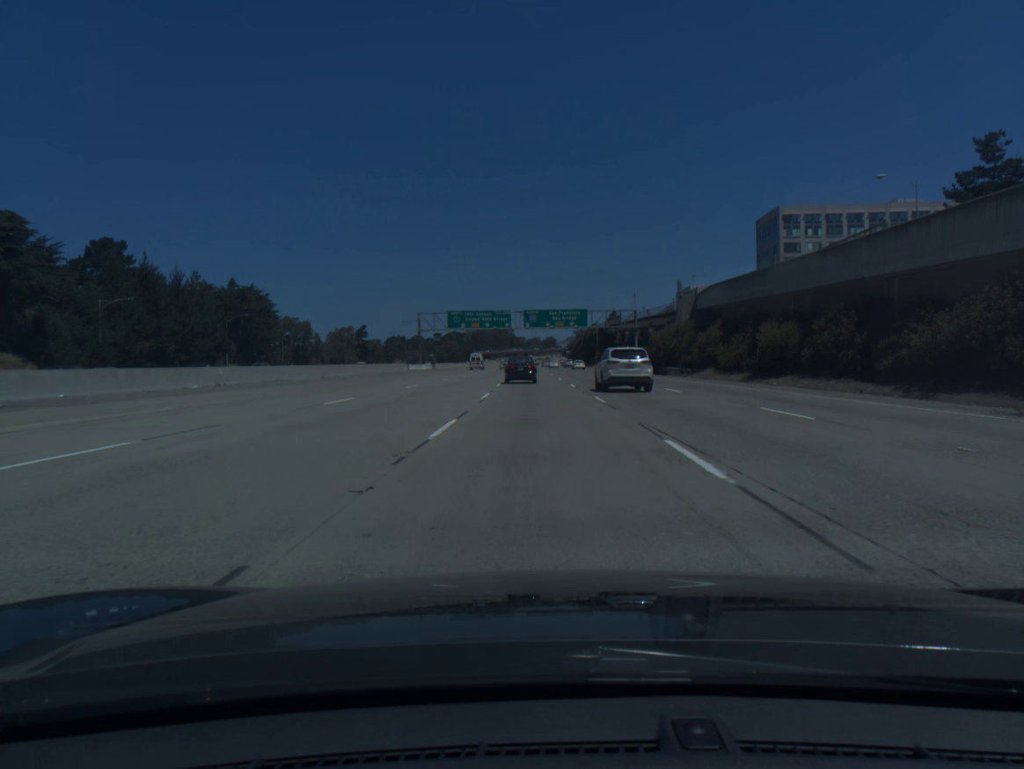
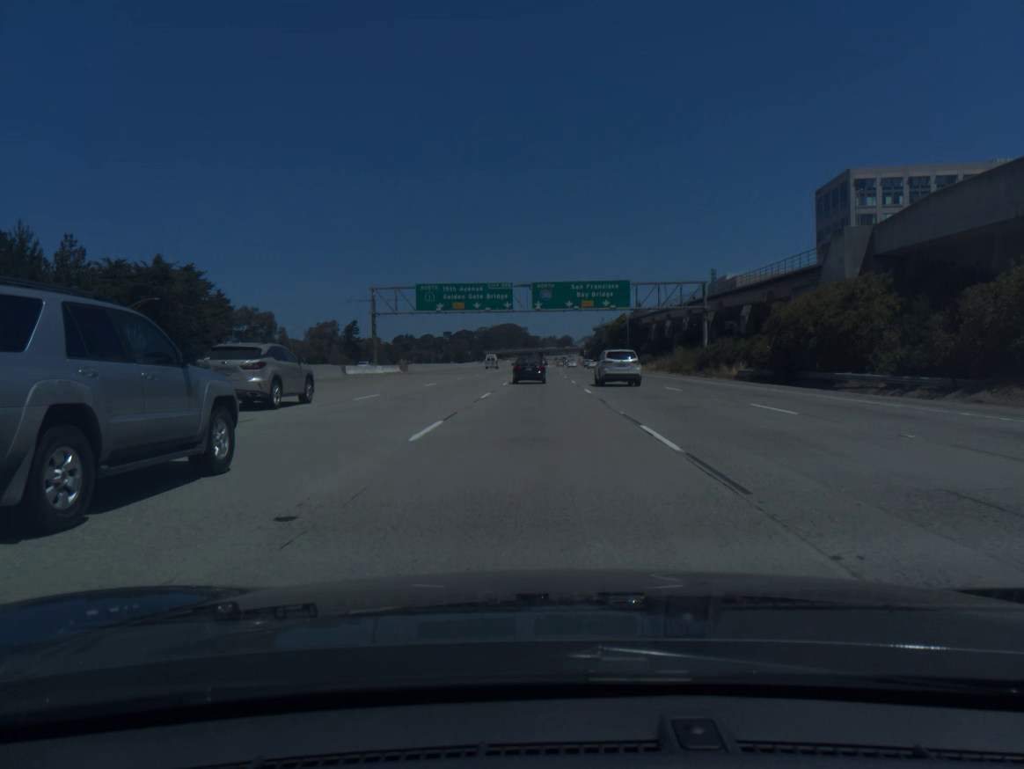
(-0.3, +41.4) m; -1°
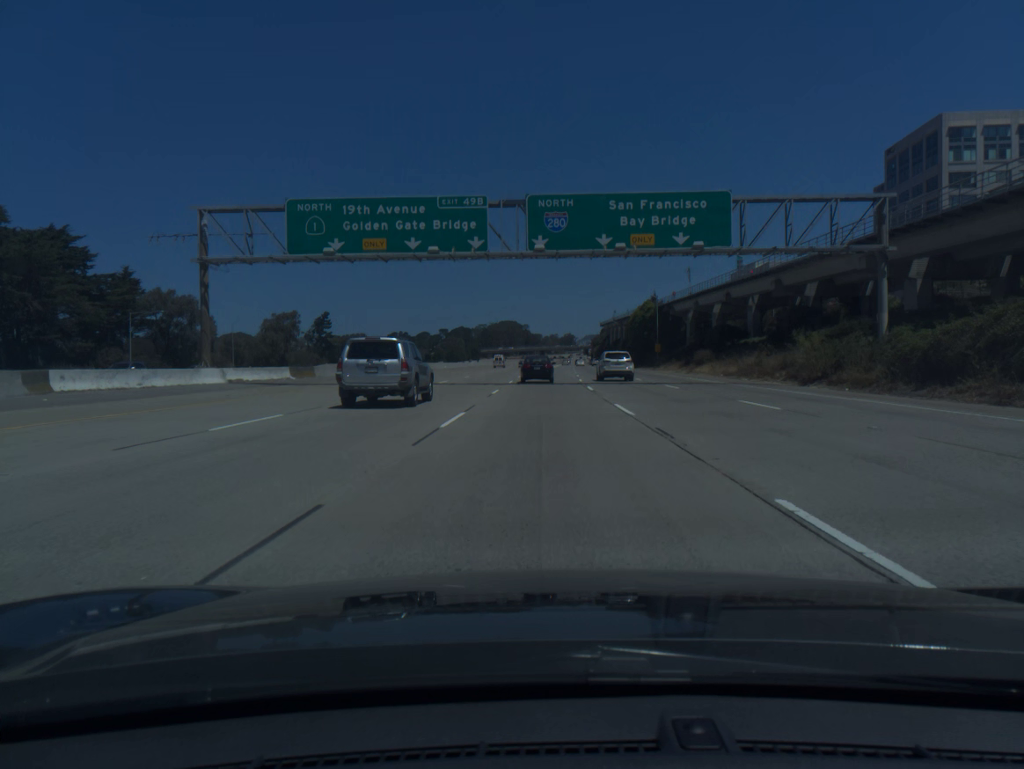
(-0.2, +40.8) m; 0°
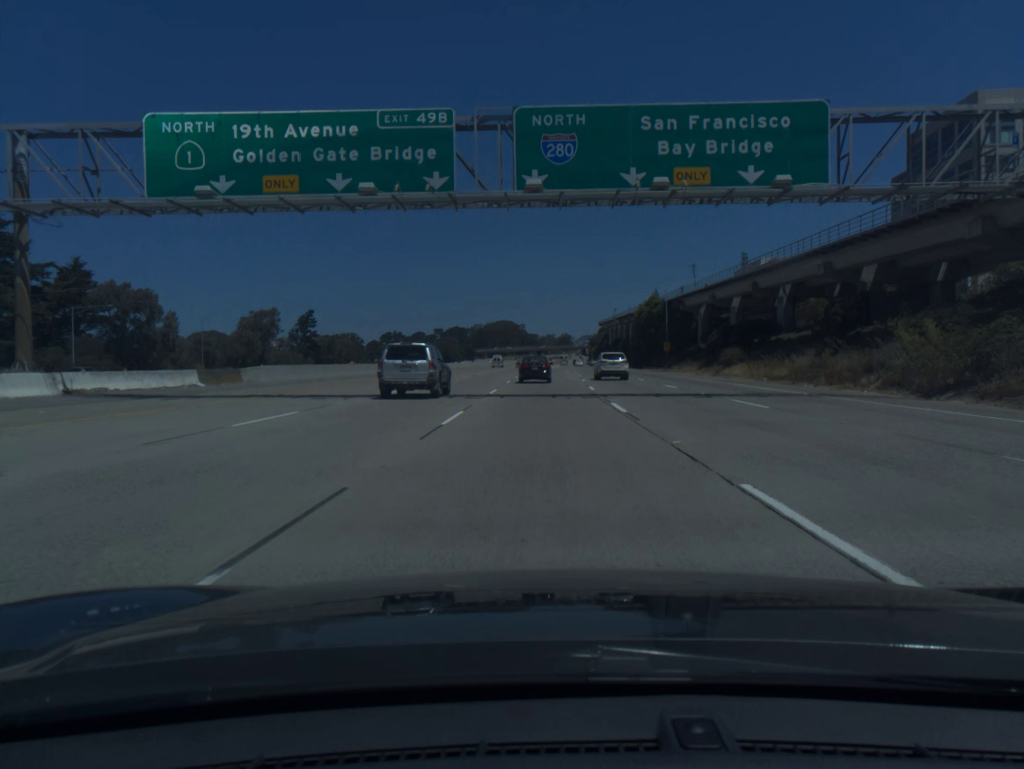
(0.0, +13.5) m; 0°
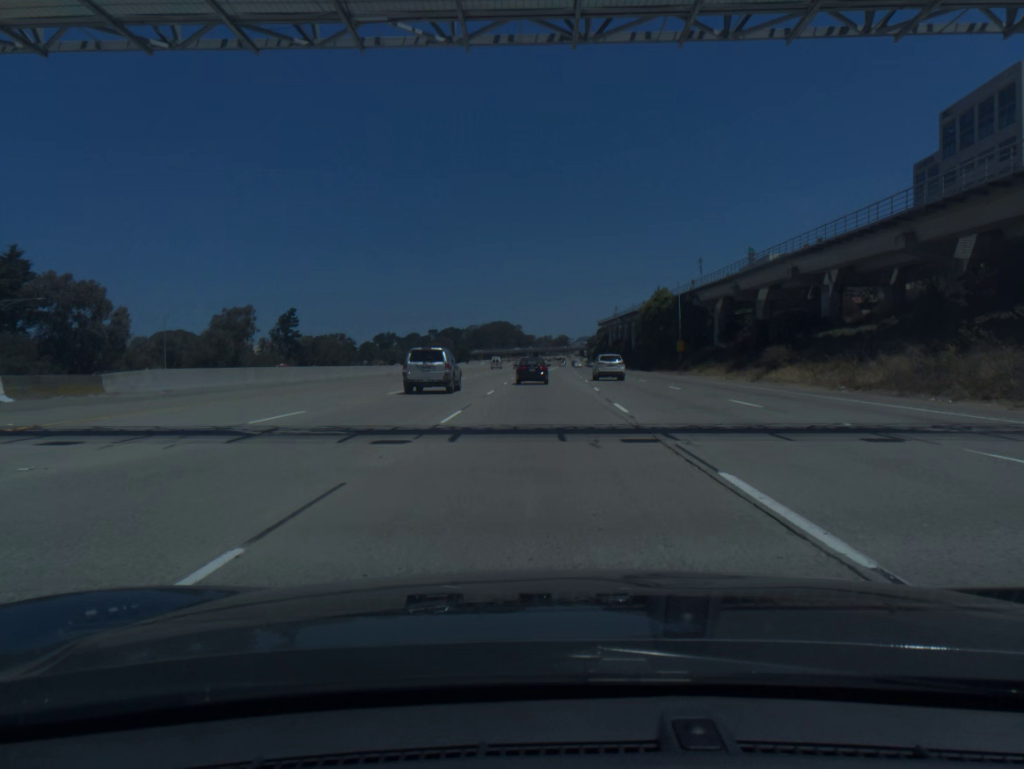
(0.0, +13.4) m; 0°
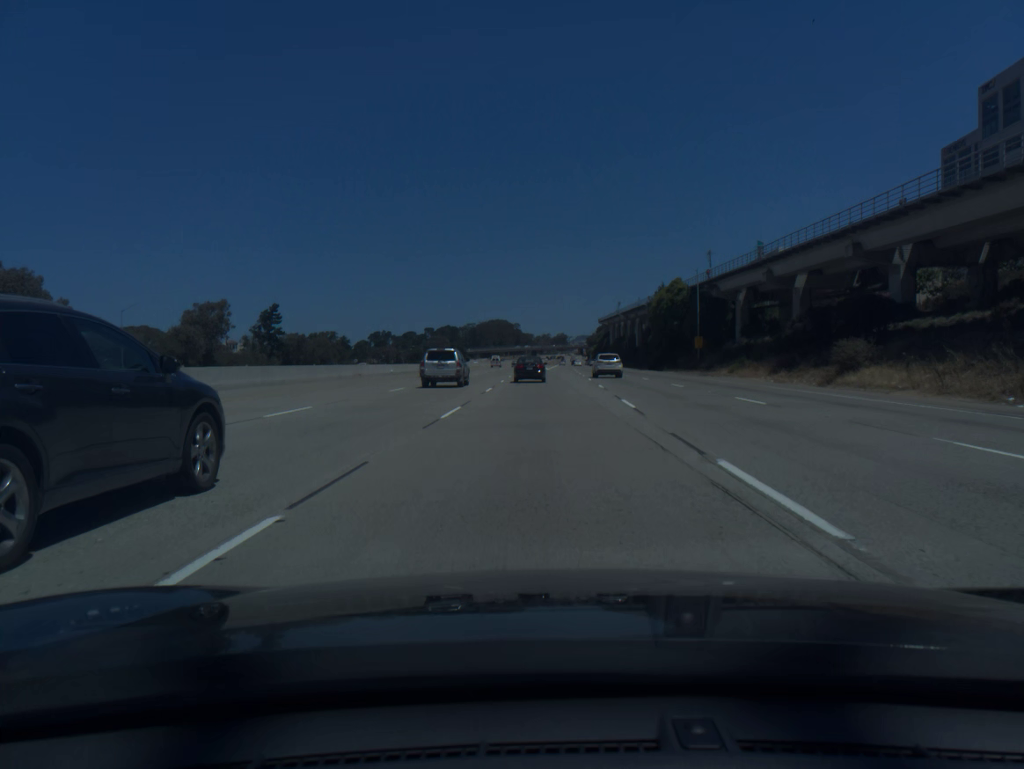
(0.0, +13.3) m; 0°
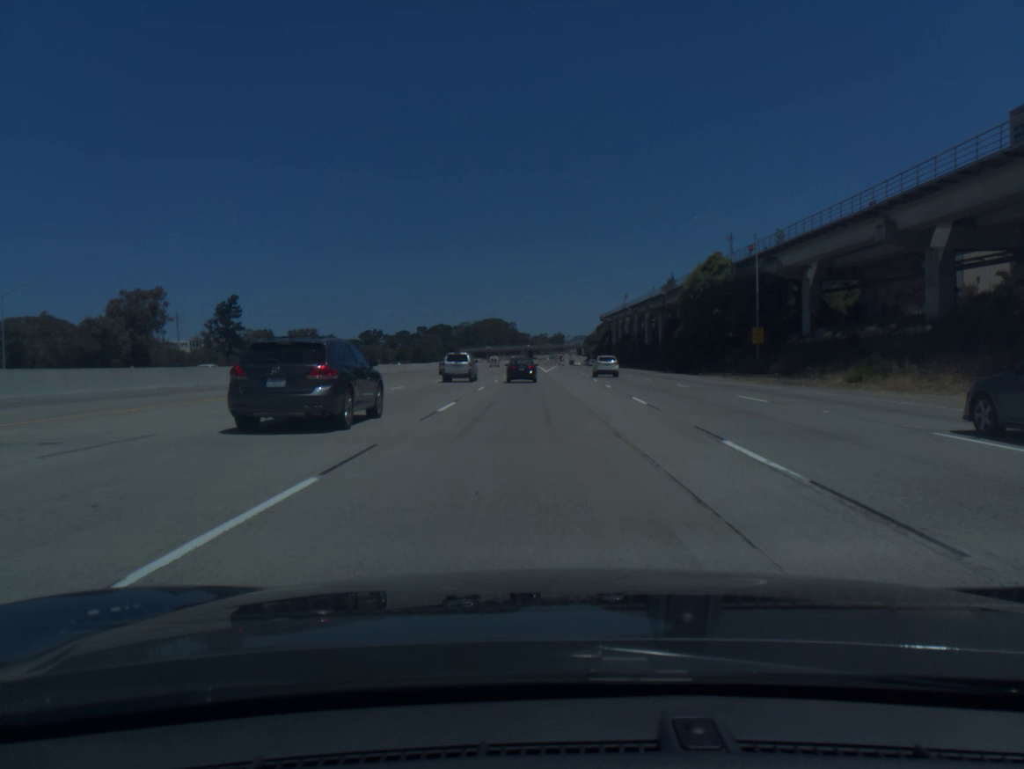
(0.0, +26.5) m; 0°
